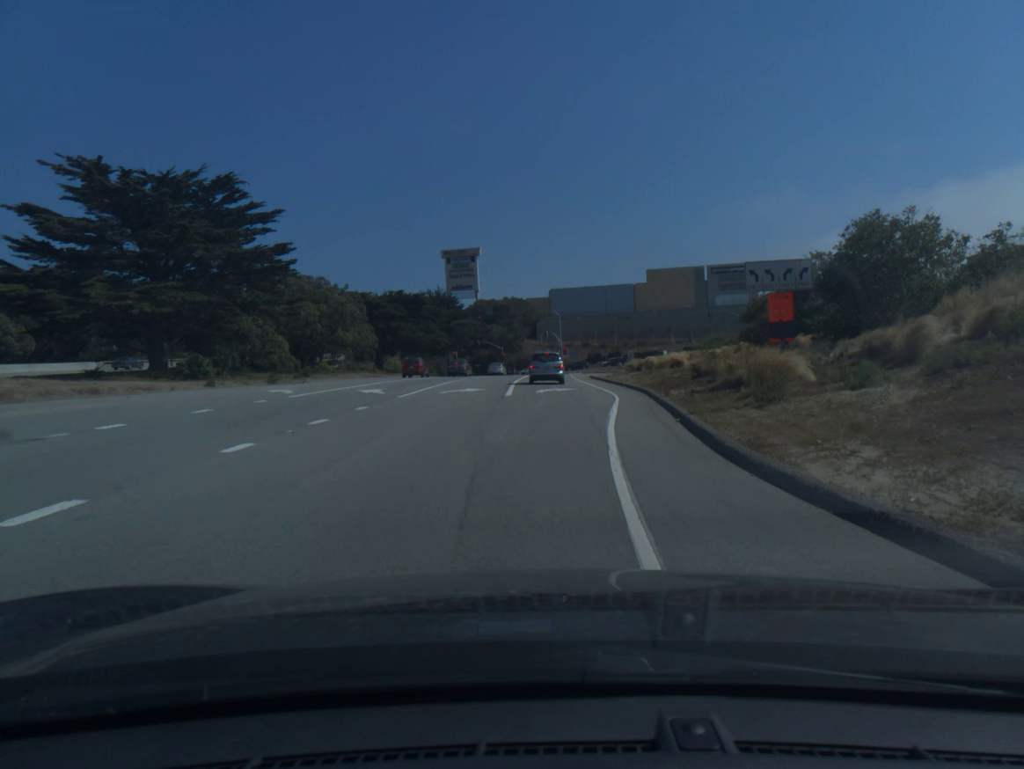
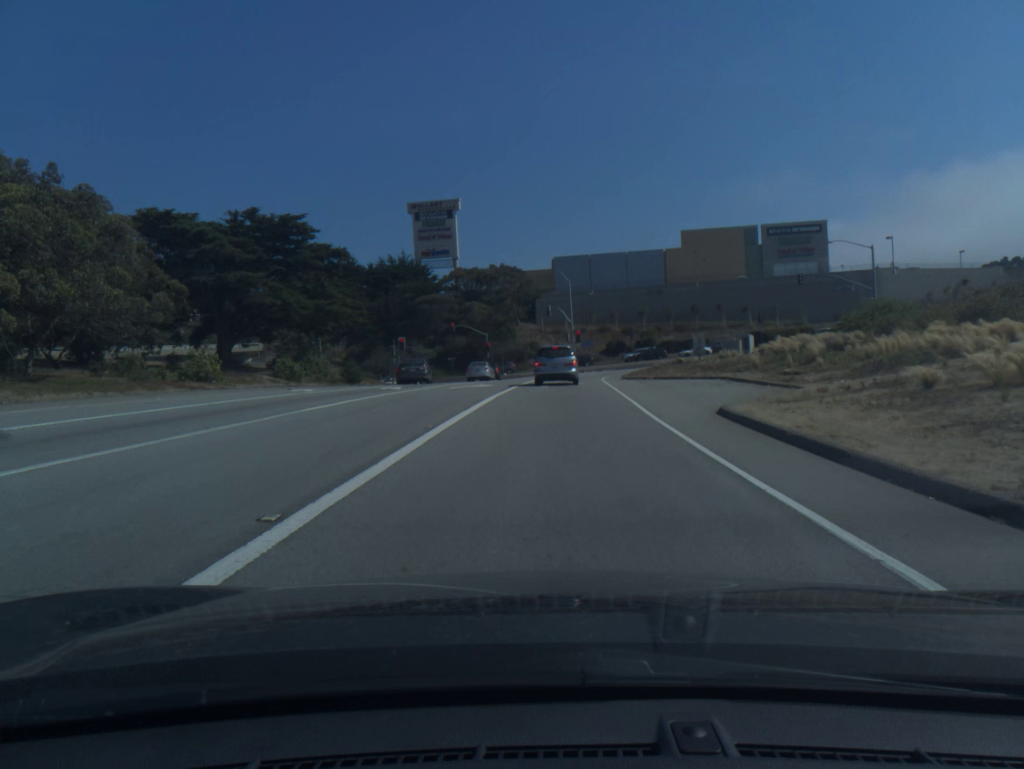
(+0.2, +45.6) m; 0°
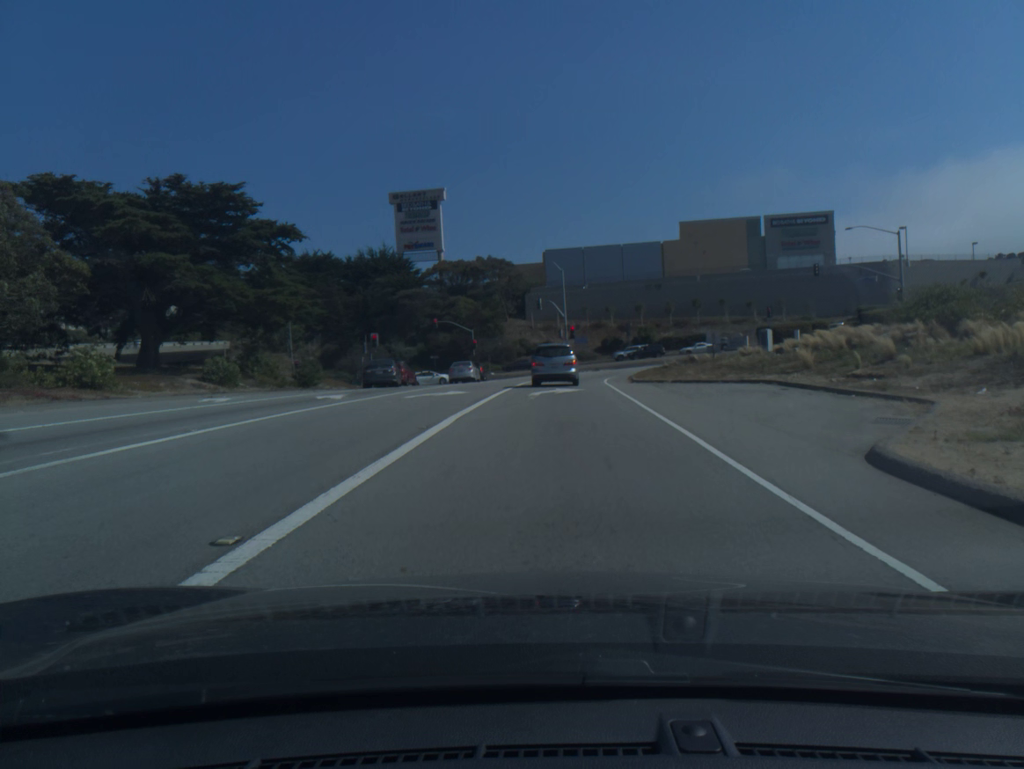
(0.0, +8.0) m; +1°
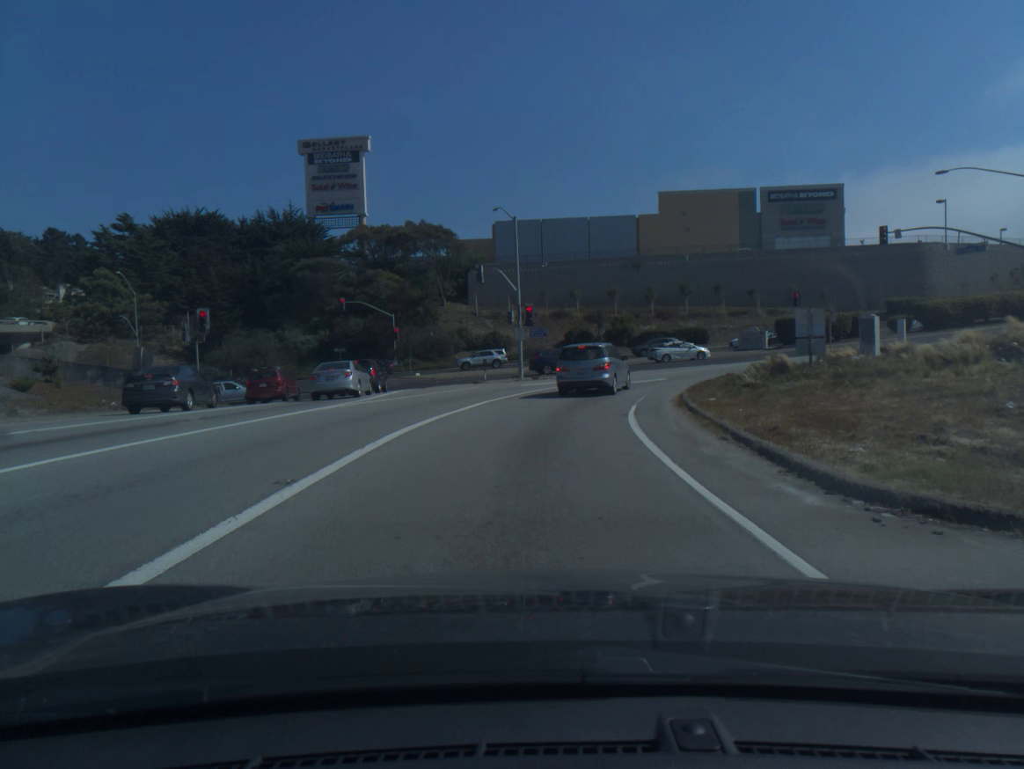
(+0.7, +26.5) m; +3°
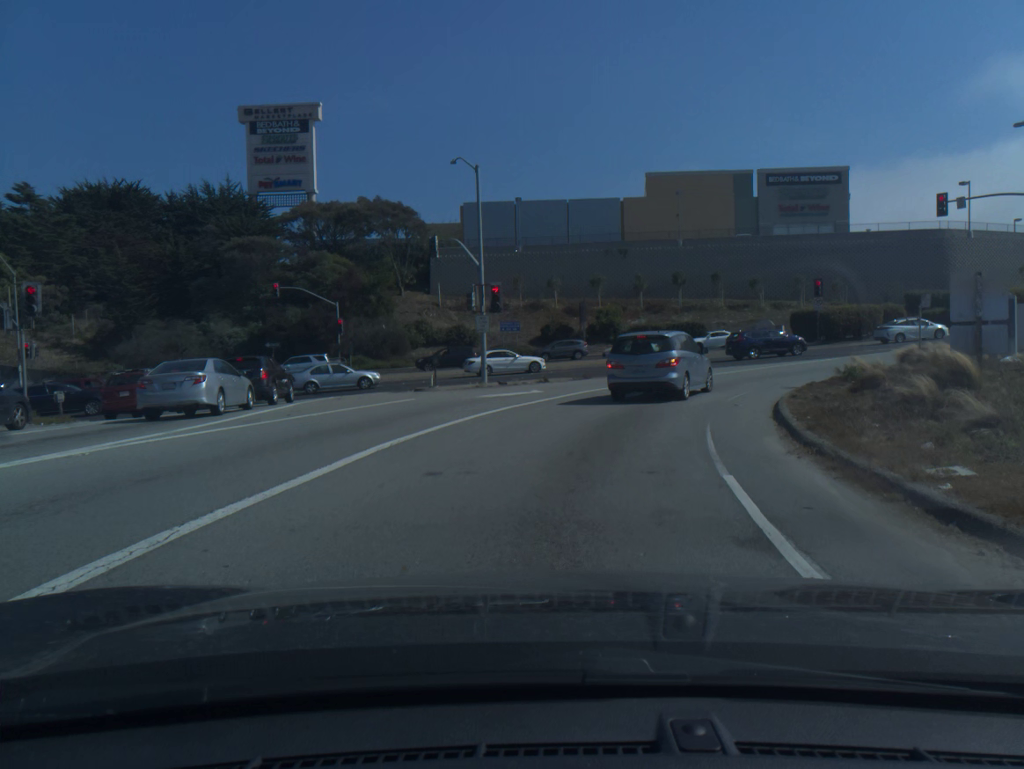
(+0.1, +11.4) m; +2°
